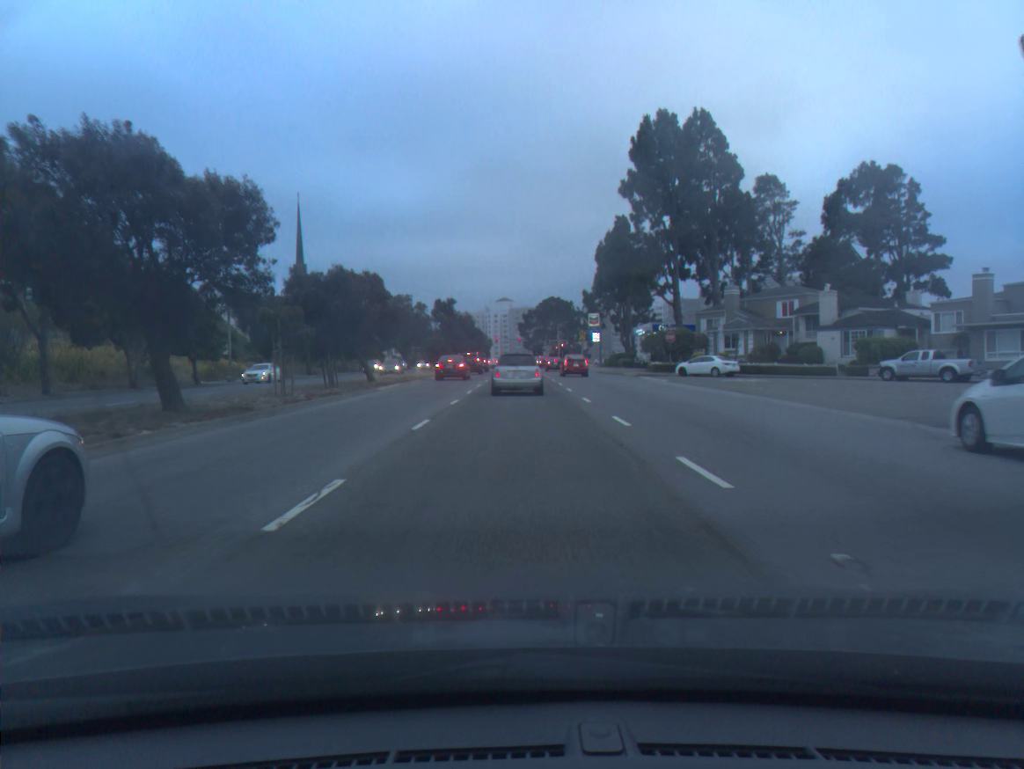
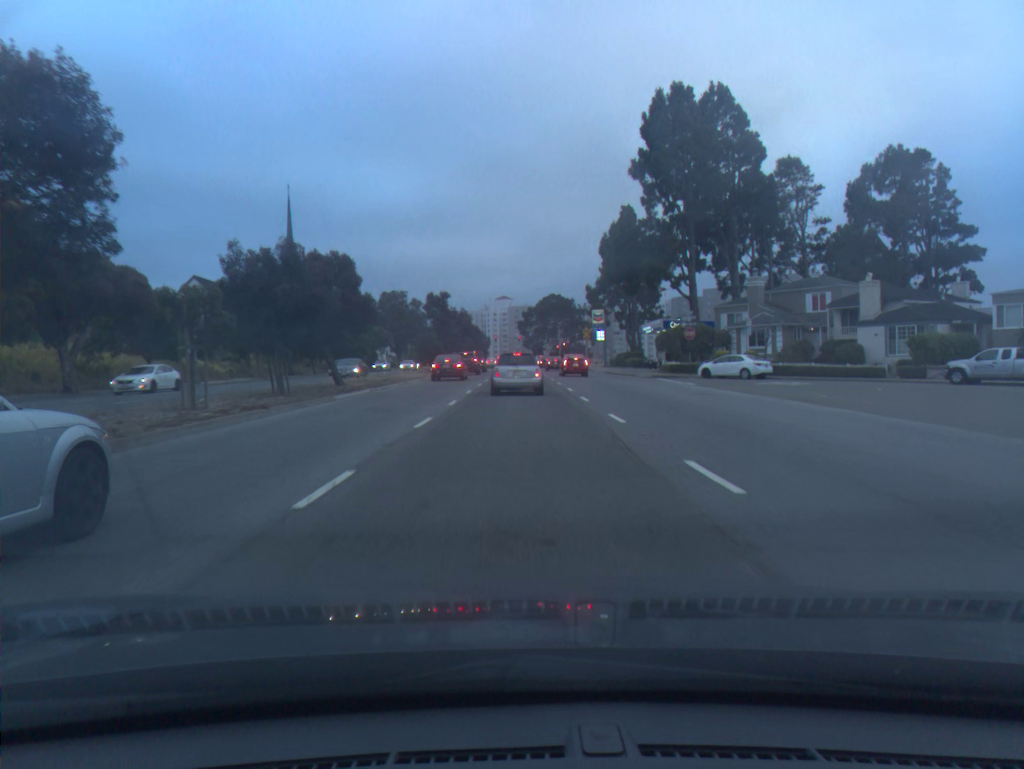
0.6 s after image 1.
(0.0, +7.0) m; 0°
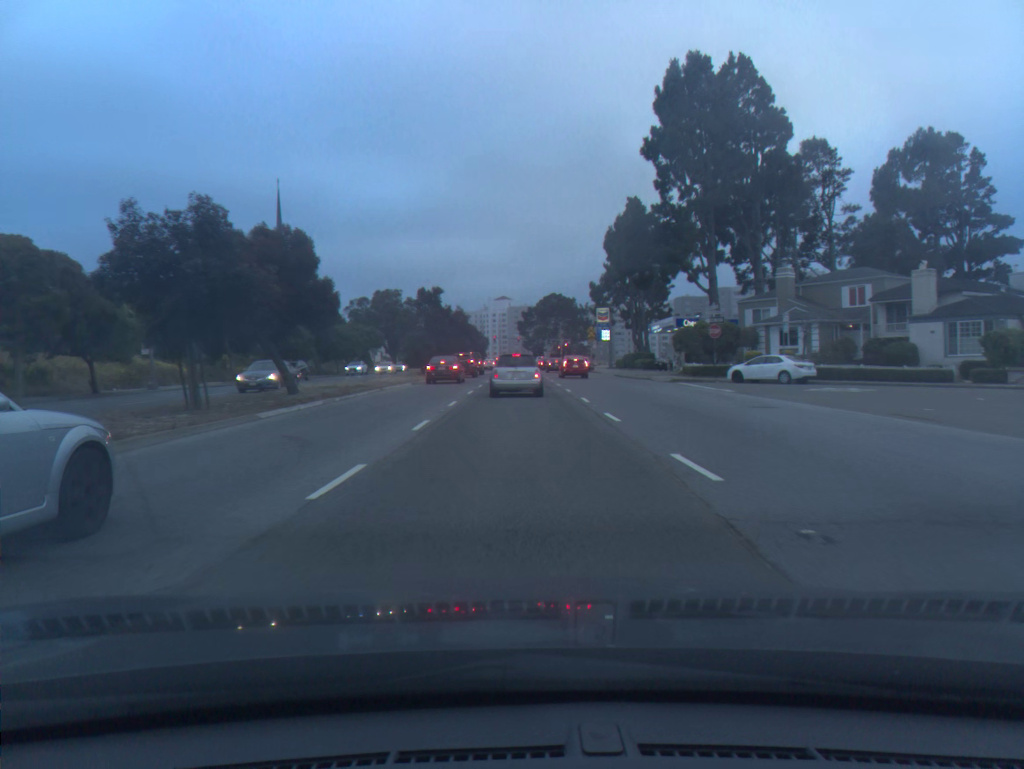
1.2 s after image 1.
(0.0, +6.8) m; 0°
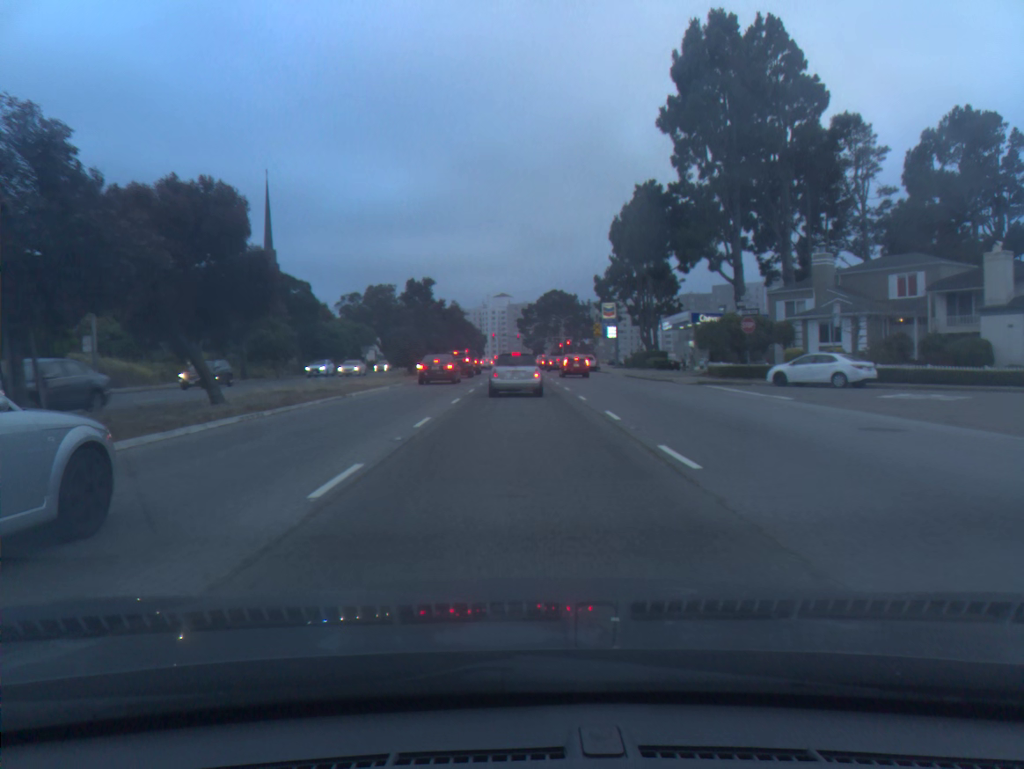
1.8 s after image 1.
(0.0, +6.6) m; 0°
